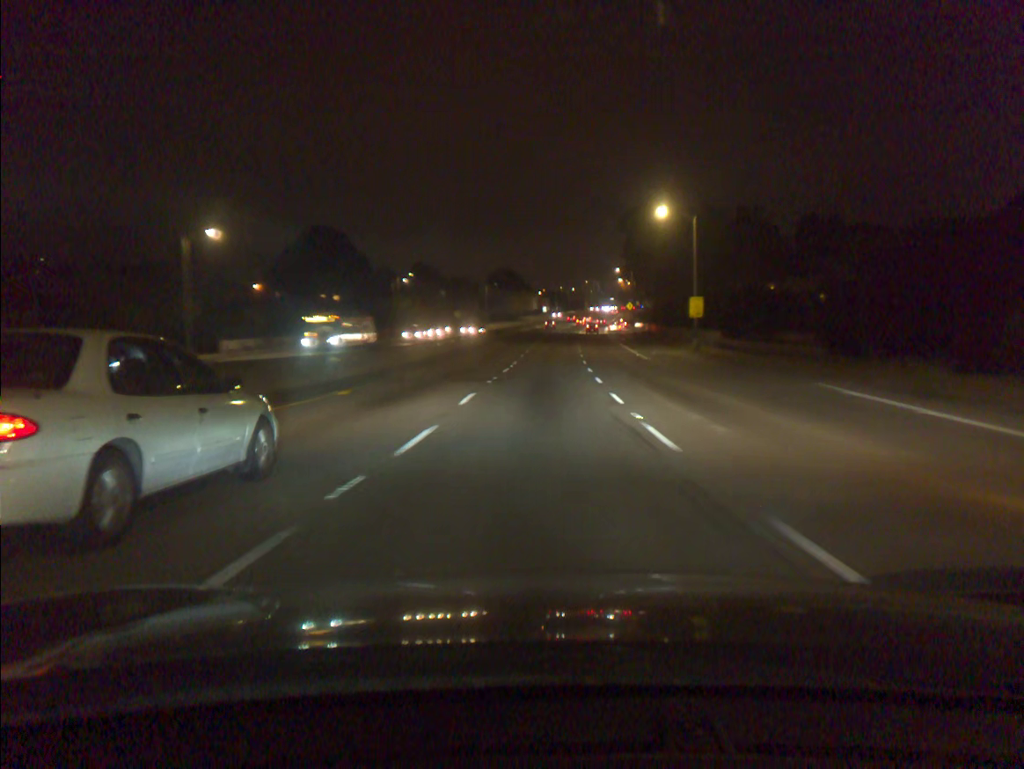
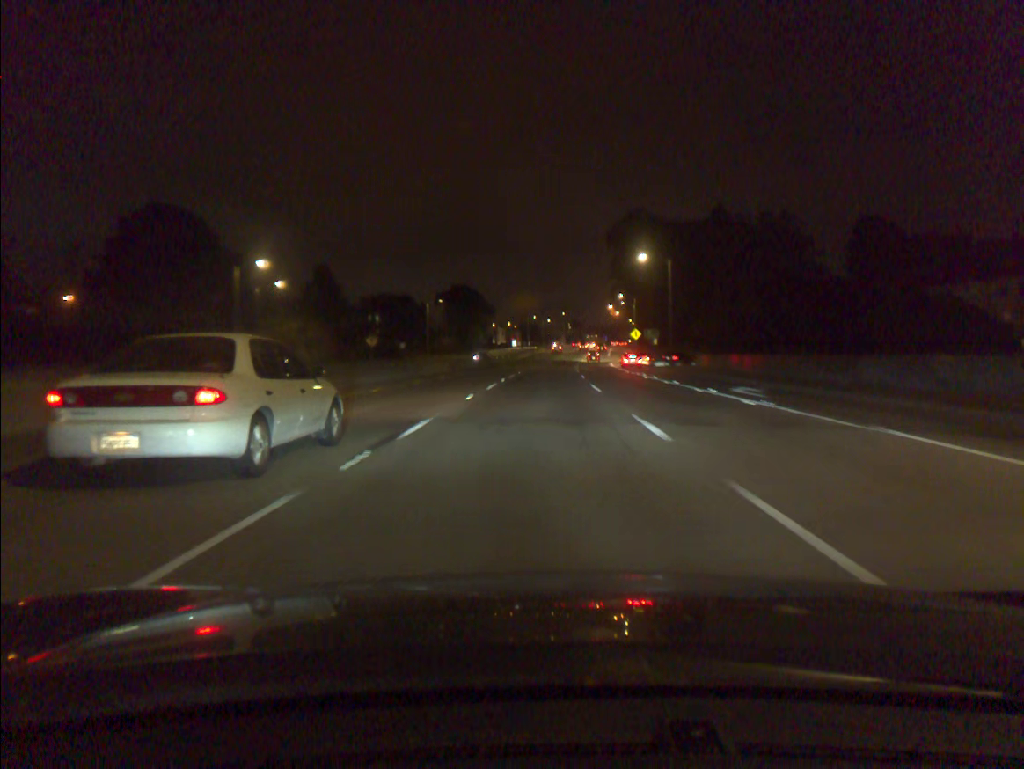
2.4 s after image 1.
(+1.2, +57.6) m; +2°
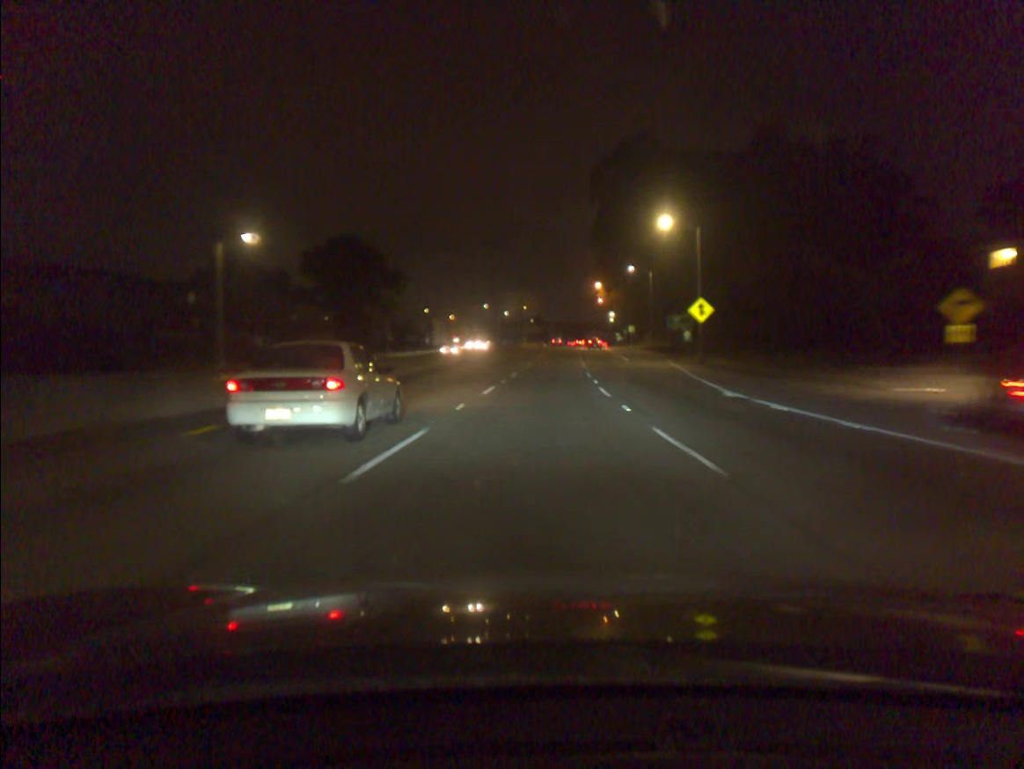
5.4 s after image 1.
(+1.4, +71.0) m; +3°
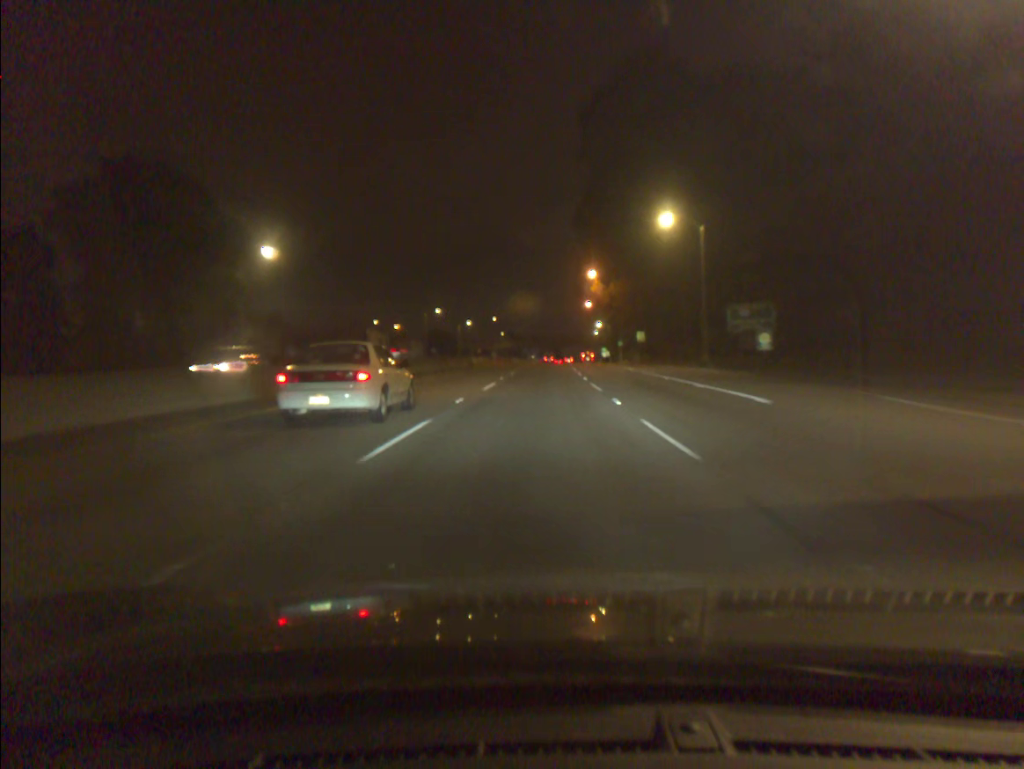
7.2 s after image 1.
(+0.7, +42.4) m; +2°
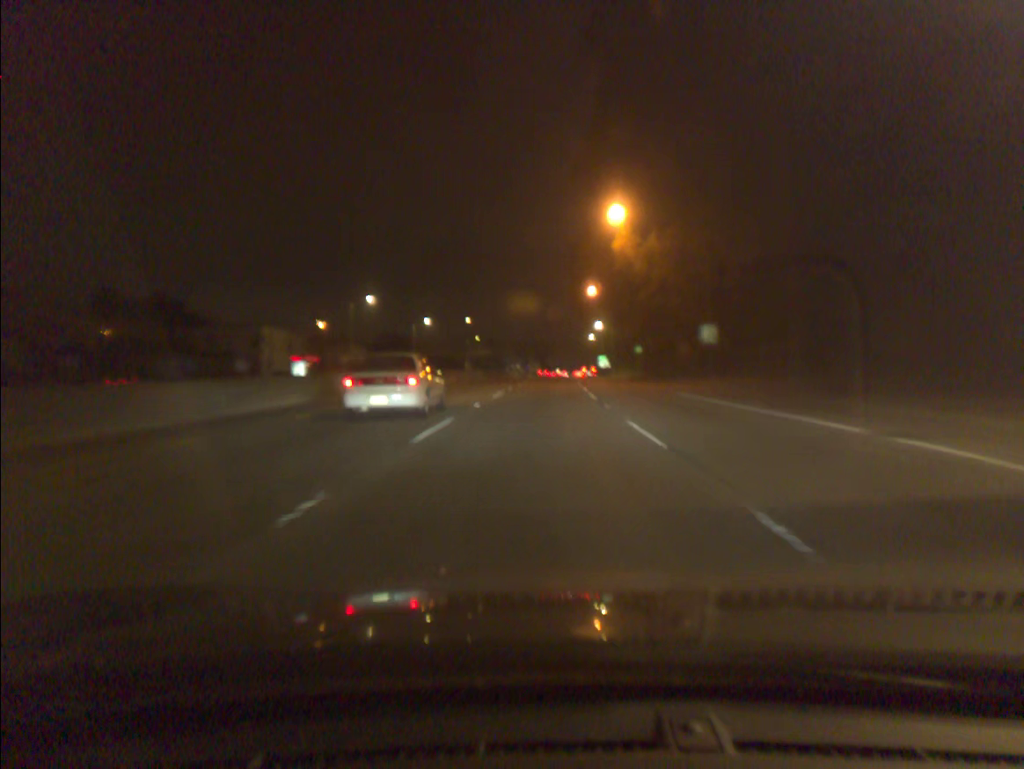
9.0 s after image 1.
(+0.4, +42.3) m; +1°
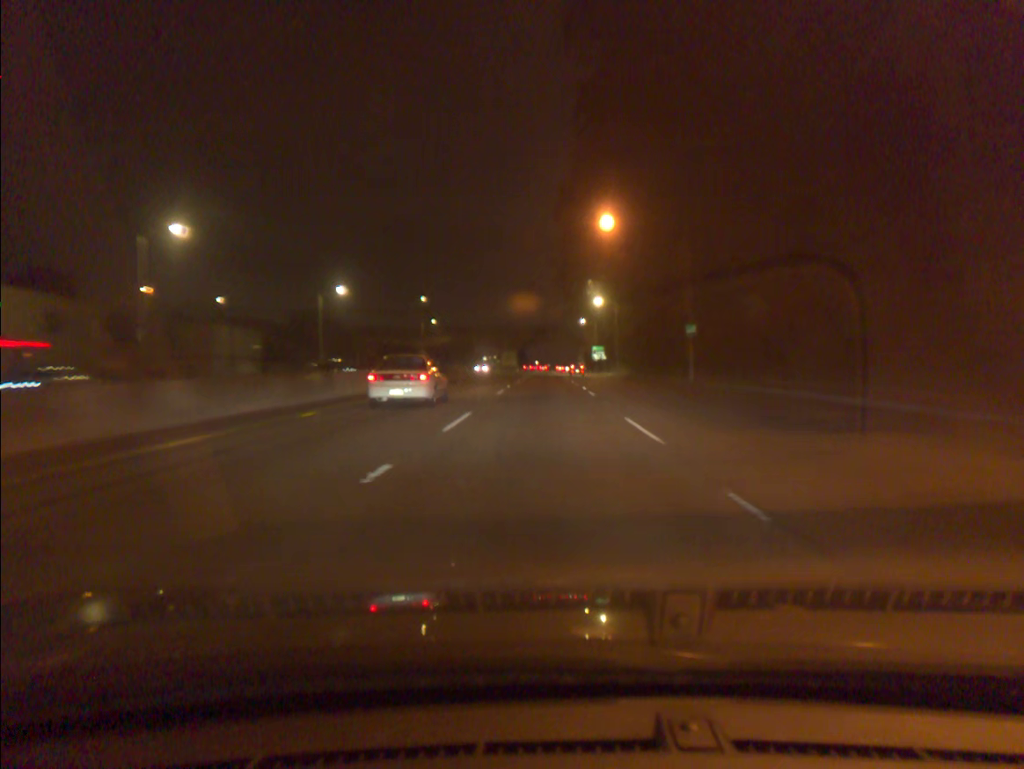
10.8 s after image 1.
(+0.5, +42.4) m; +1°
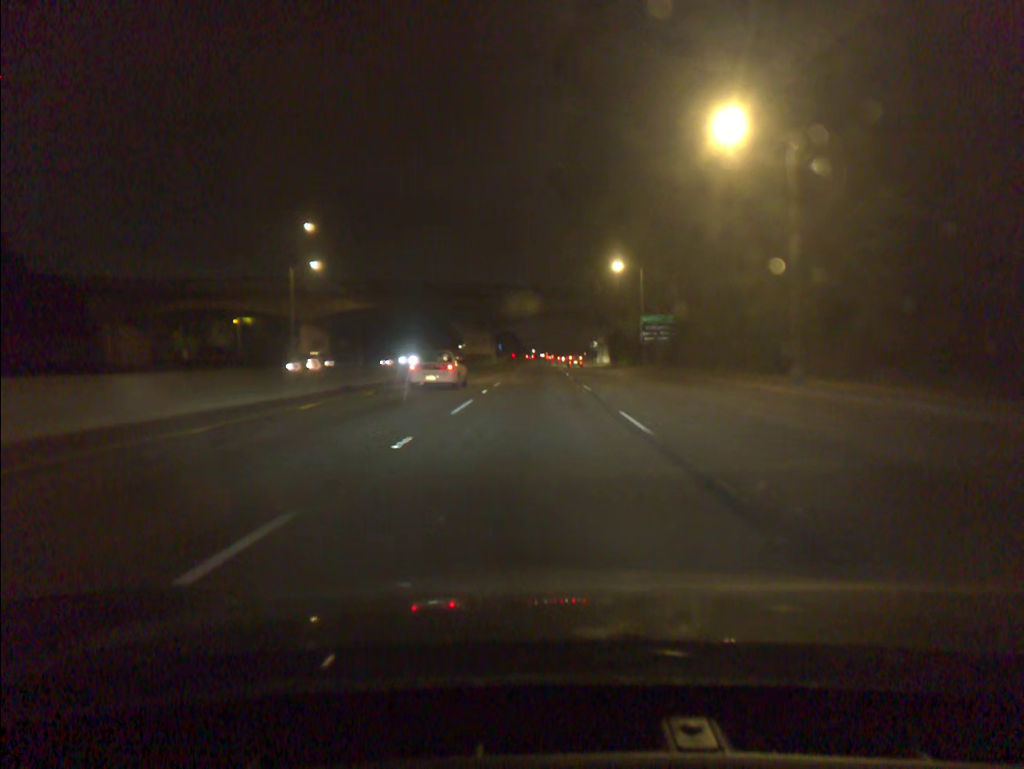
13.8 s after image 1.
(+0.6, +71.7) m; 0°
